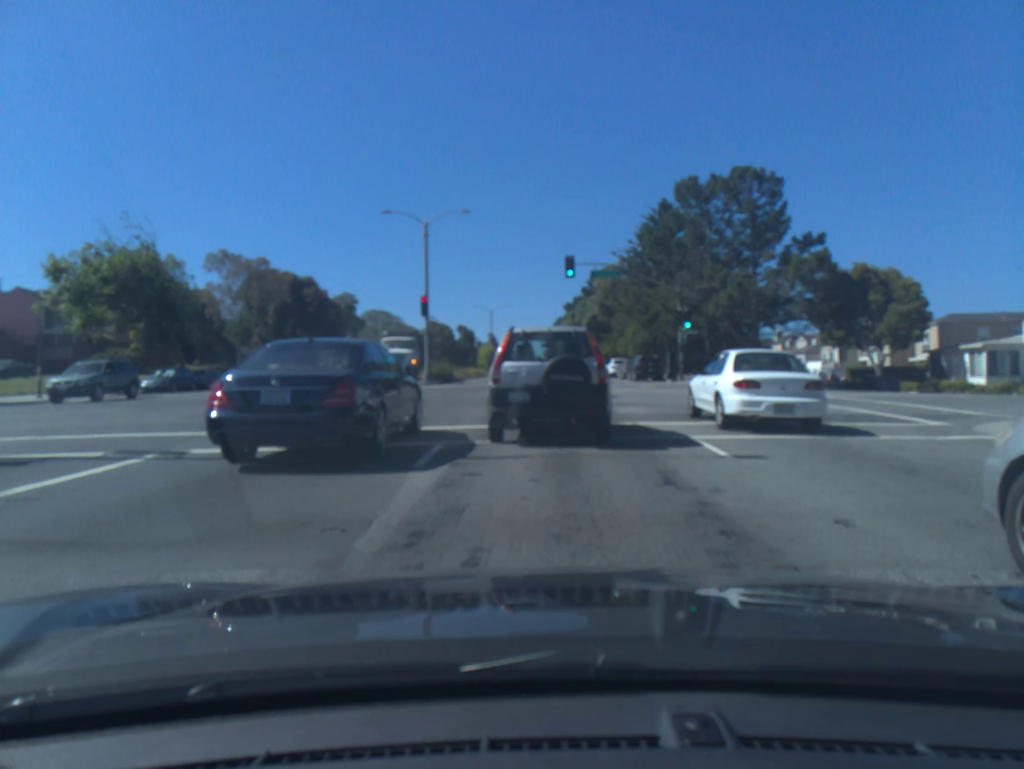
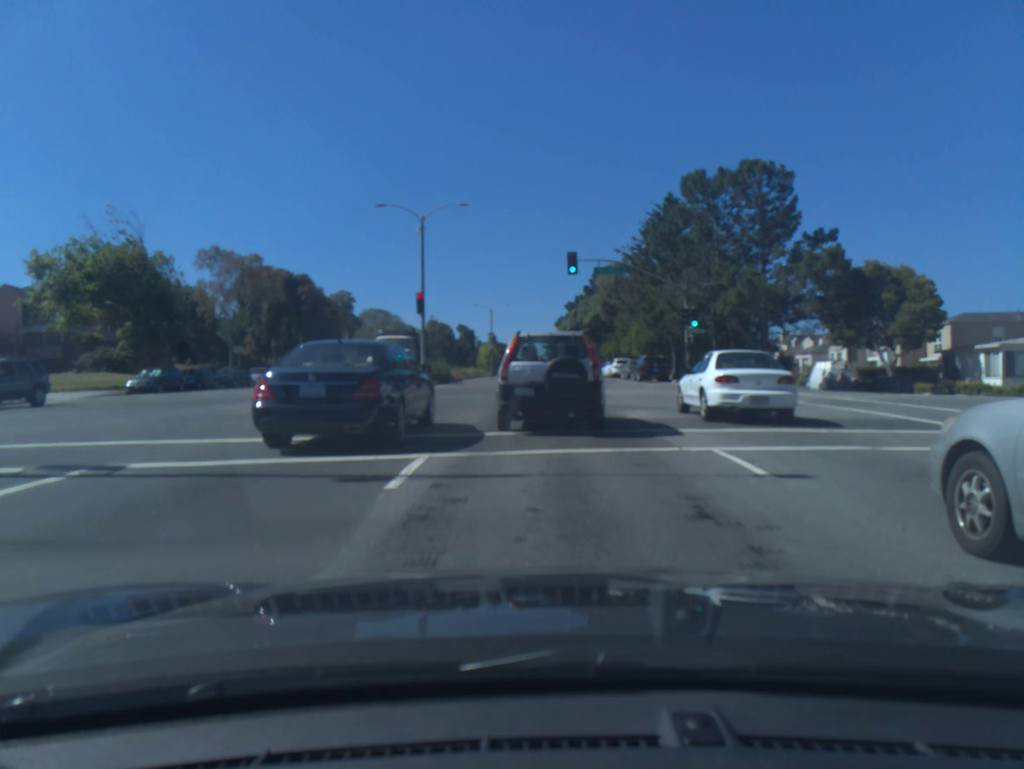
(0.0, +1.6) m; 0°
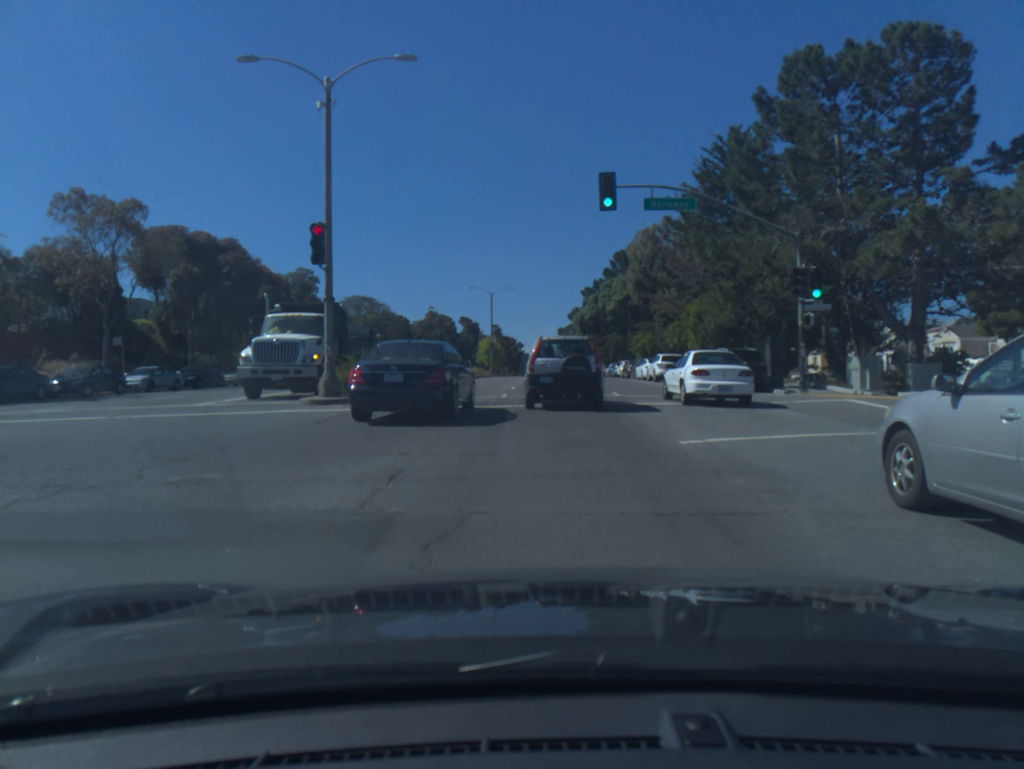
(-0.1, +18.3) m; -1°
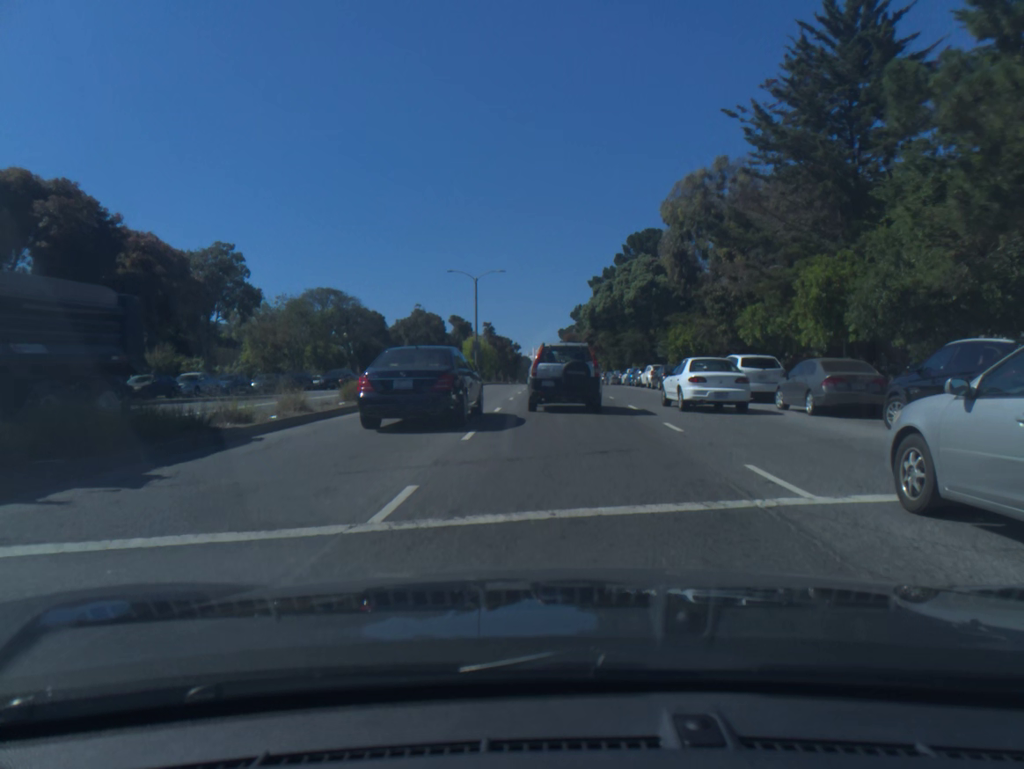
(0.0, +17.7) m; 0°
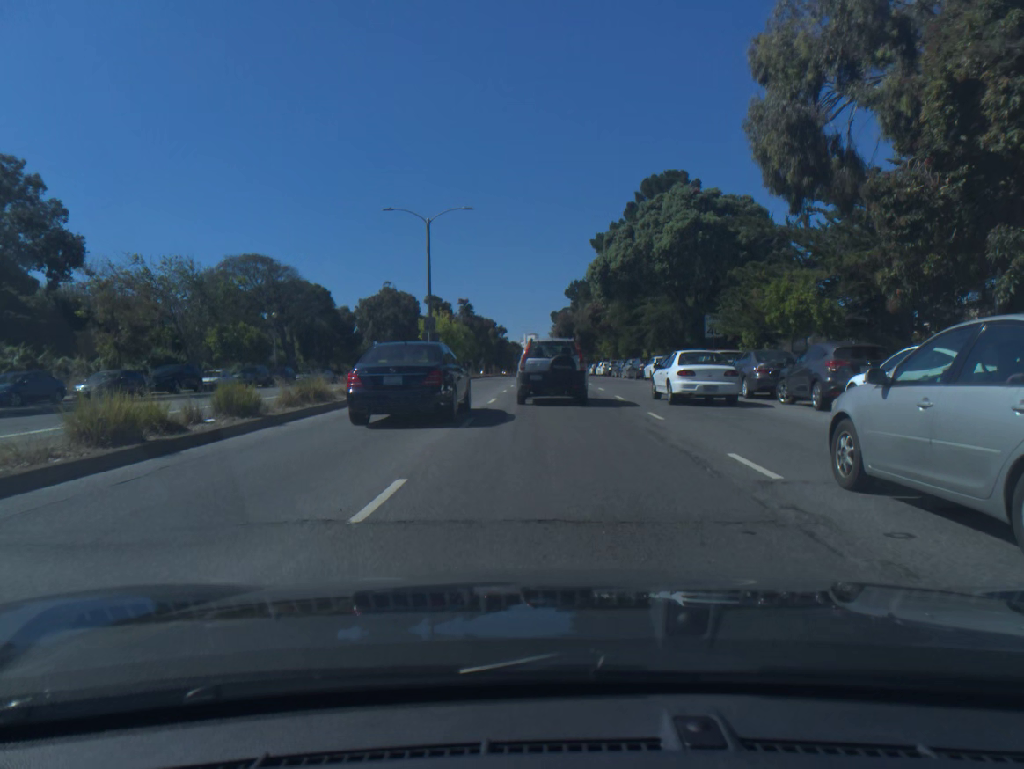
(+0.2, +20.4) m; +1°
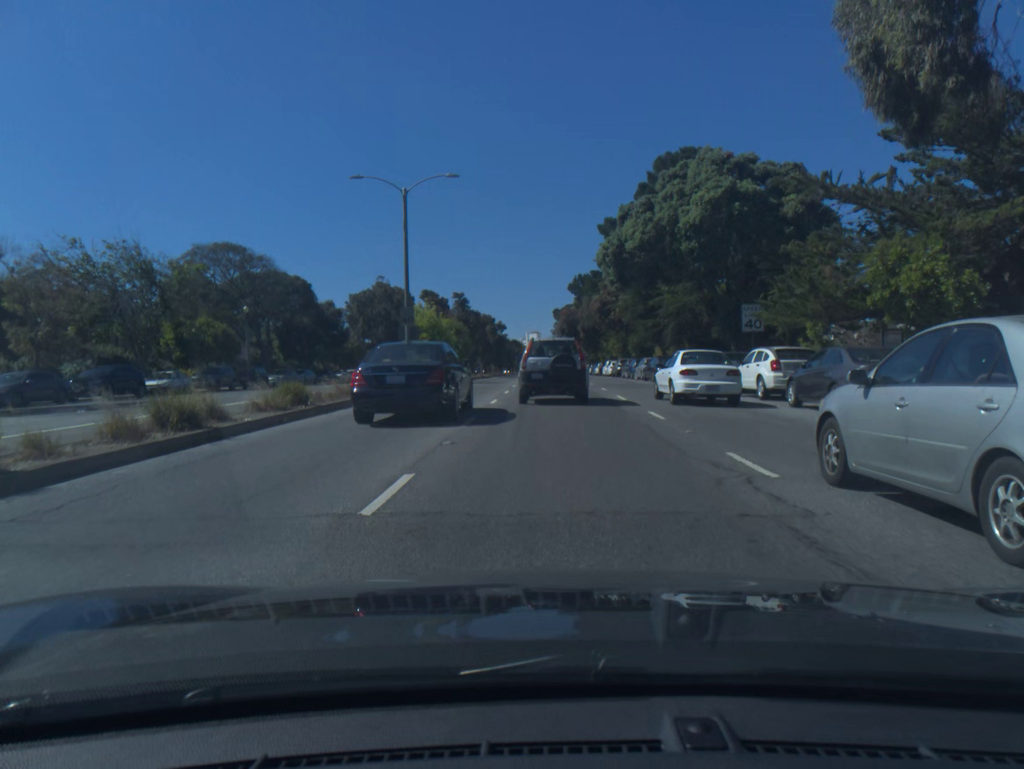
(0.0, +7.2) m; 0°
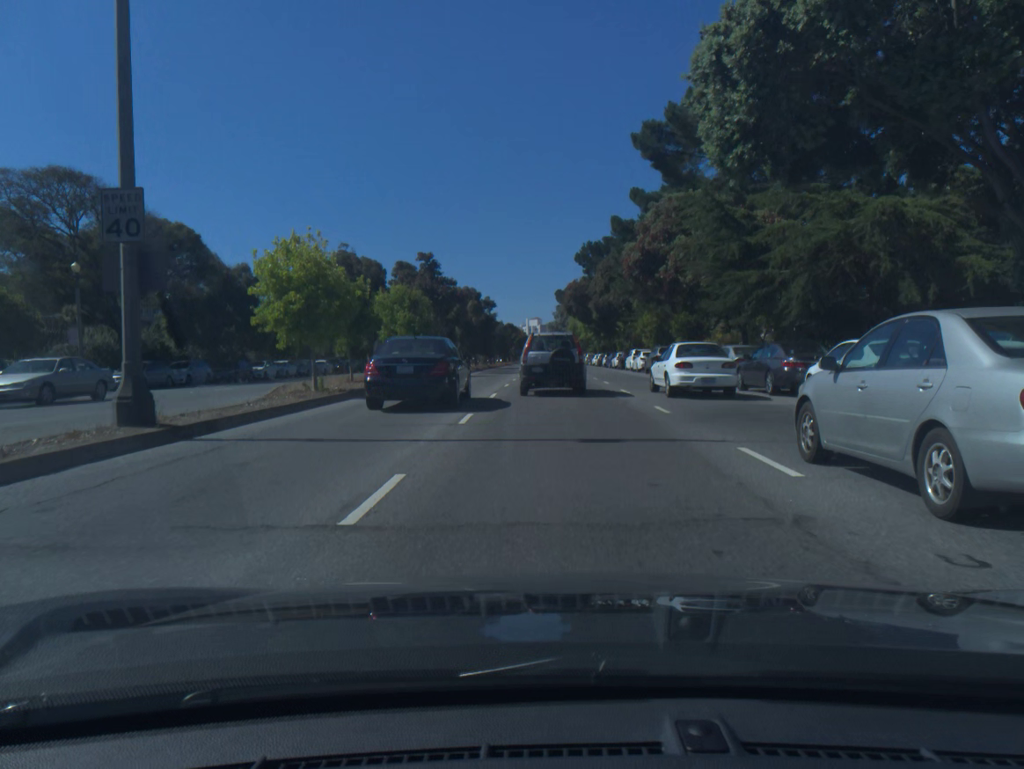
(0.0, +22.4) m; 0°
